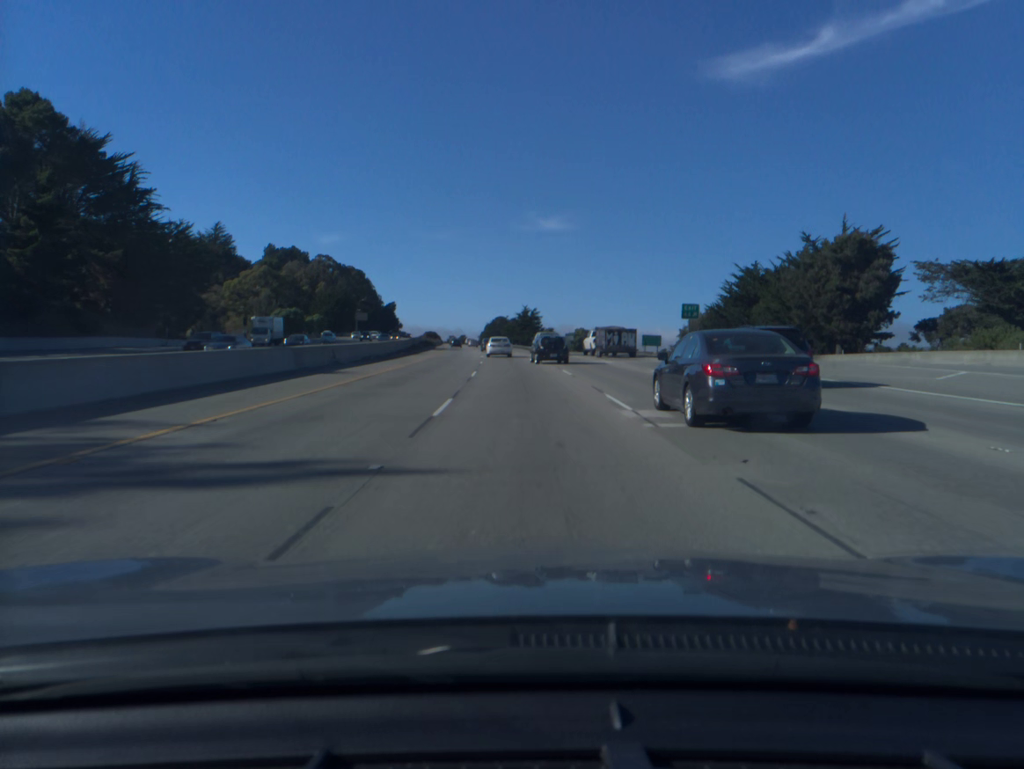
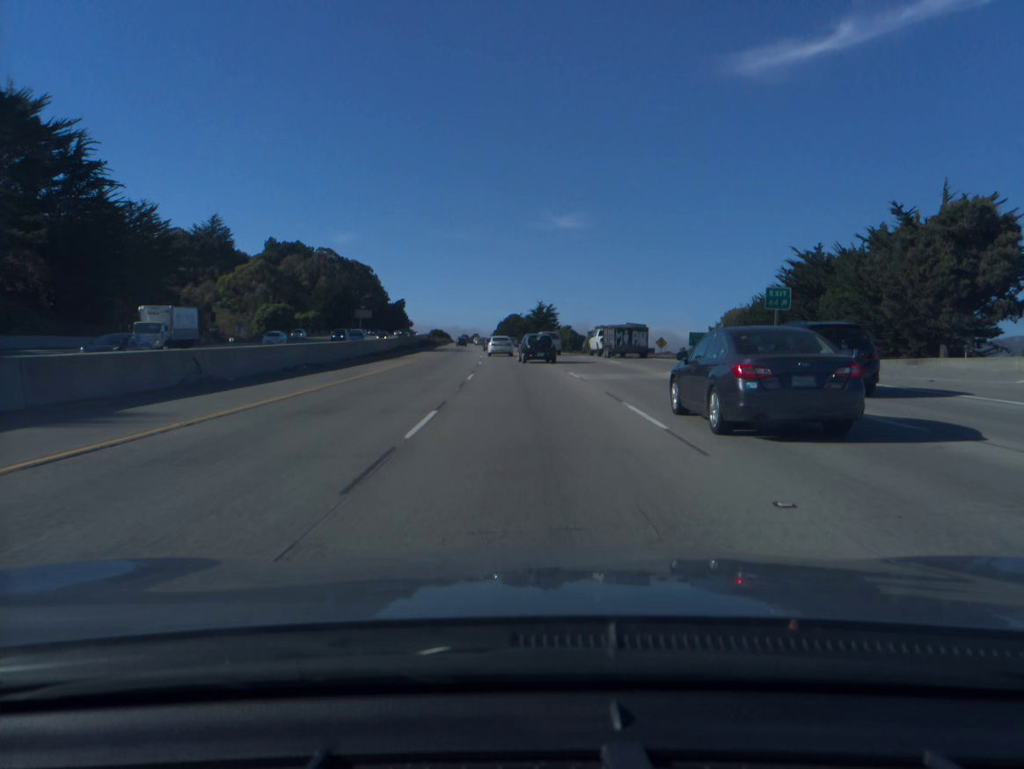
(-0.2, +17.9) m; -1°
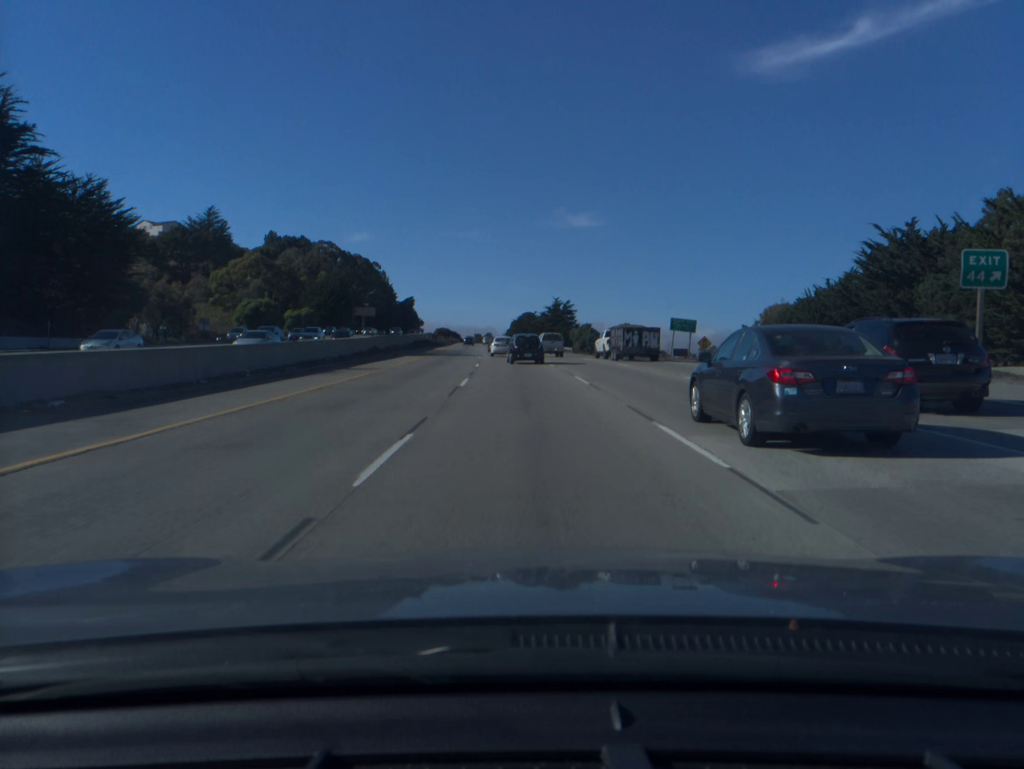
(-0.2, +18.0) m; -1°
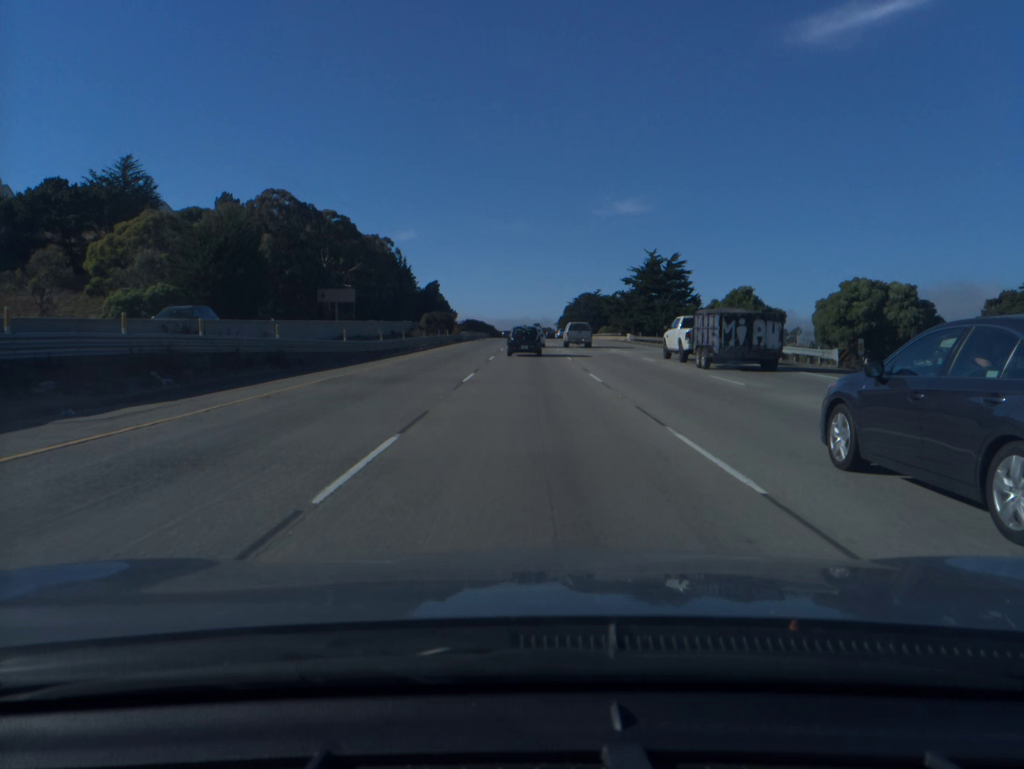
(-3.5, +89.0) m; -4°
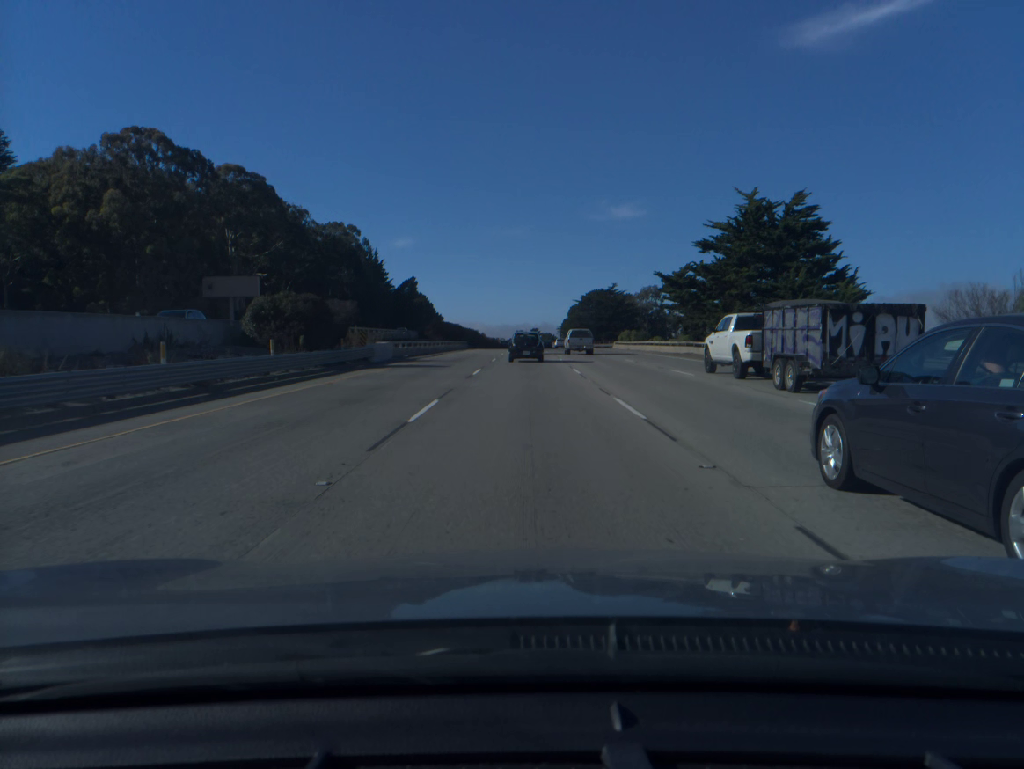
(+0.1, +52.4) m; 0°
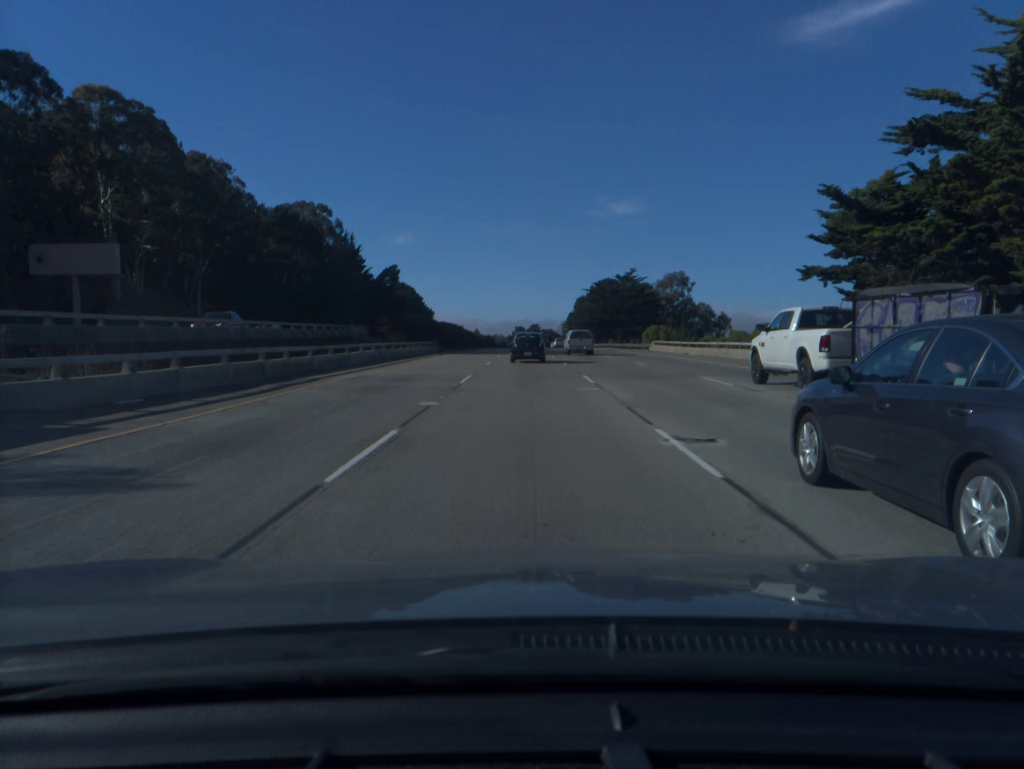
(0.0, +34.4) m; 0°
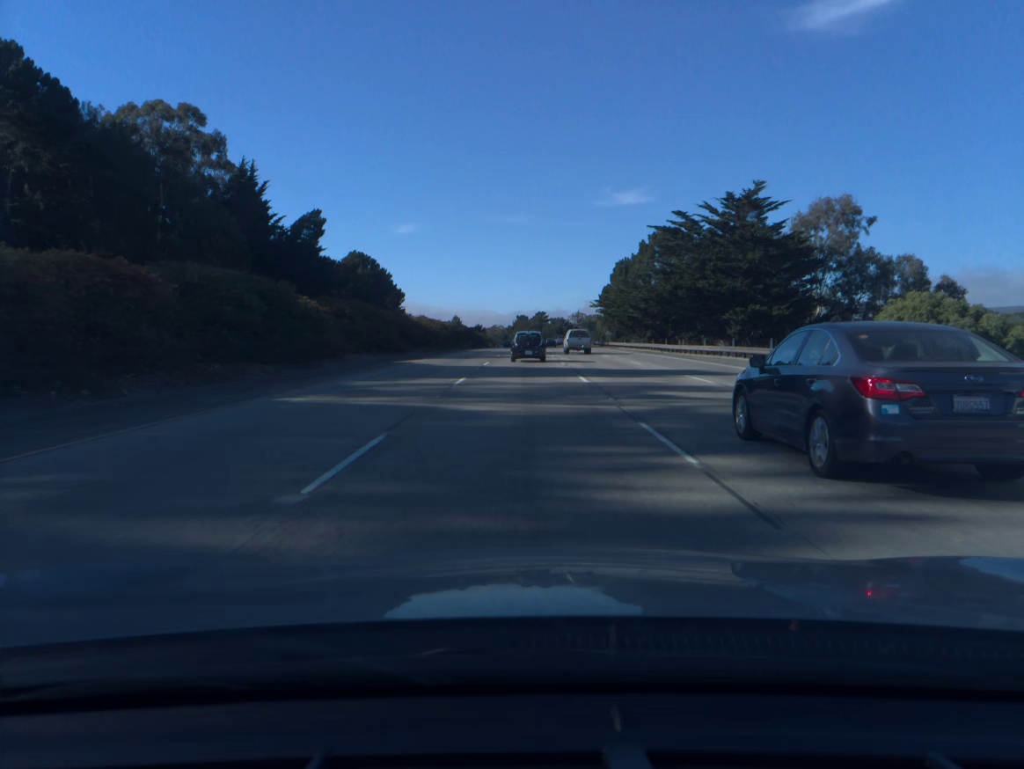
(-0.2, +83.8) m; 0°
